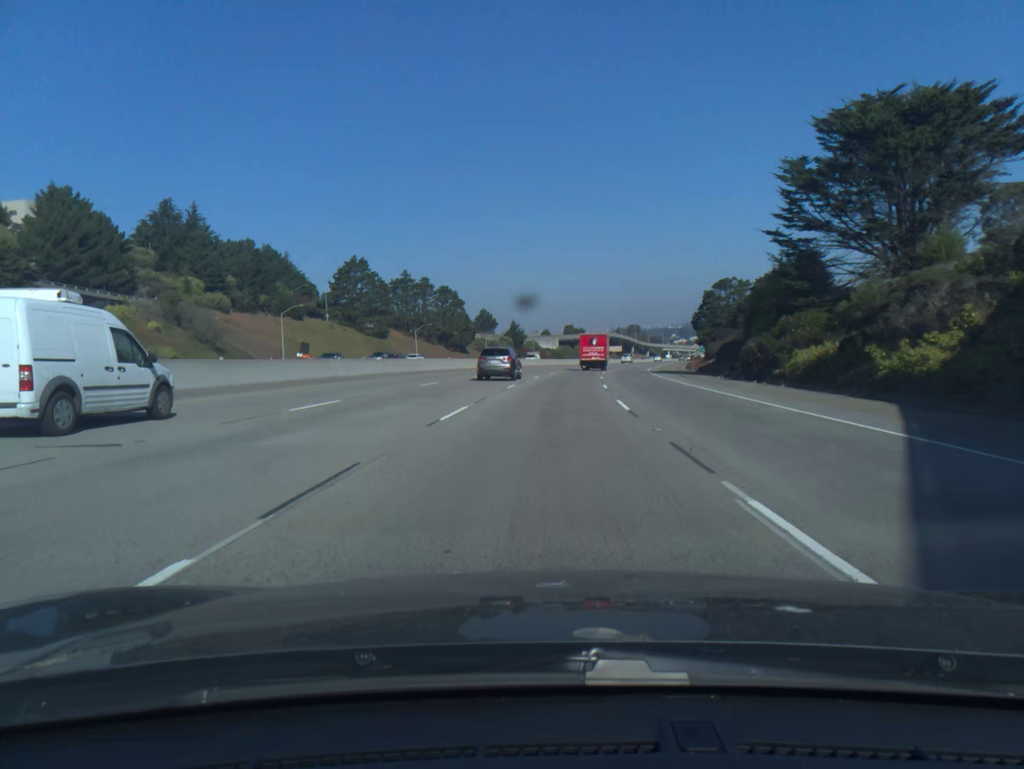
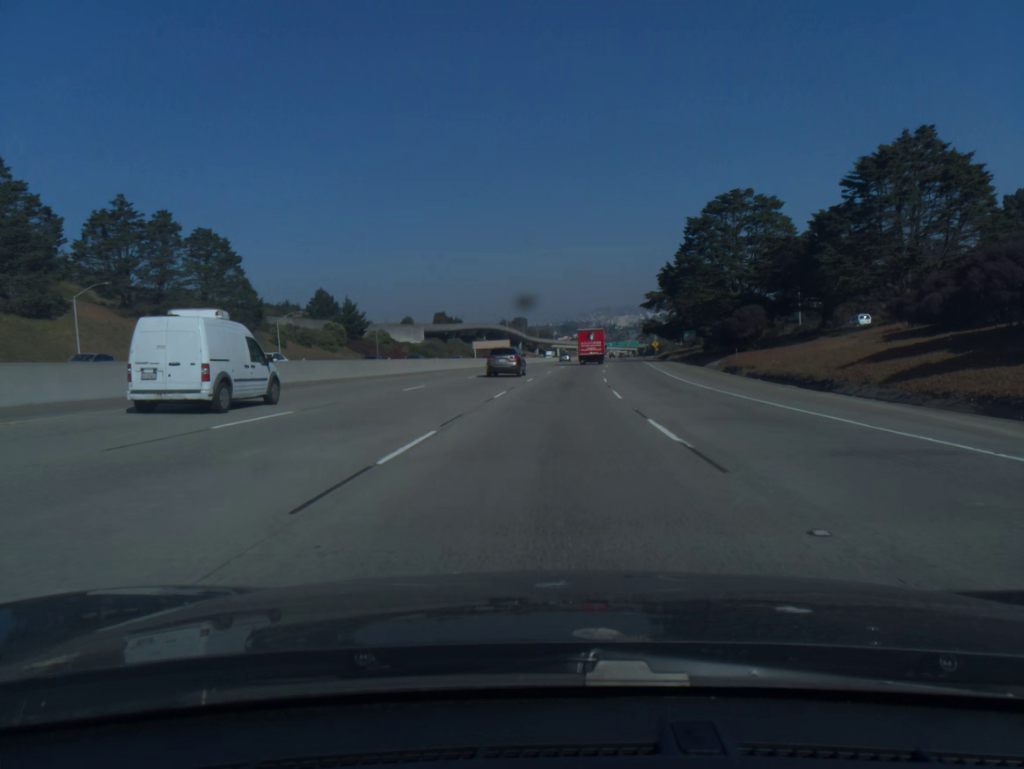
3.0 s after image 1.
(+6.7, +90.7) m; +9°
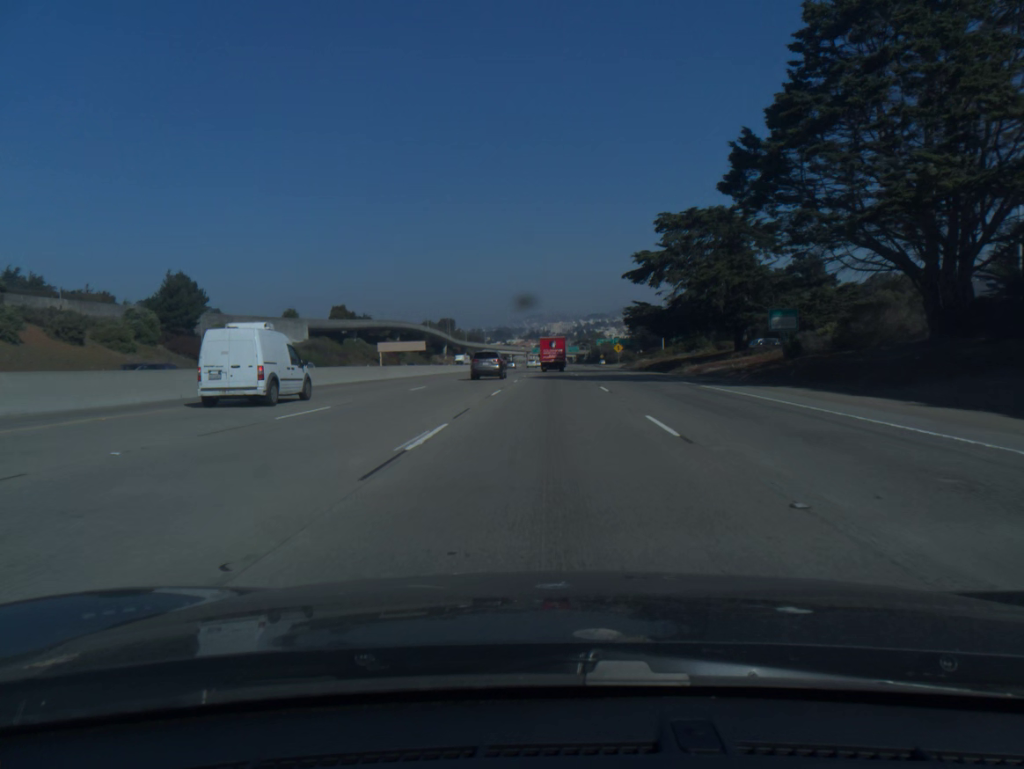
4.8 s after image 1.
(+2.4, +55.2) m; +5°
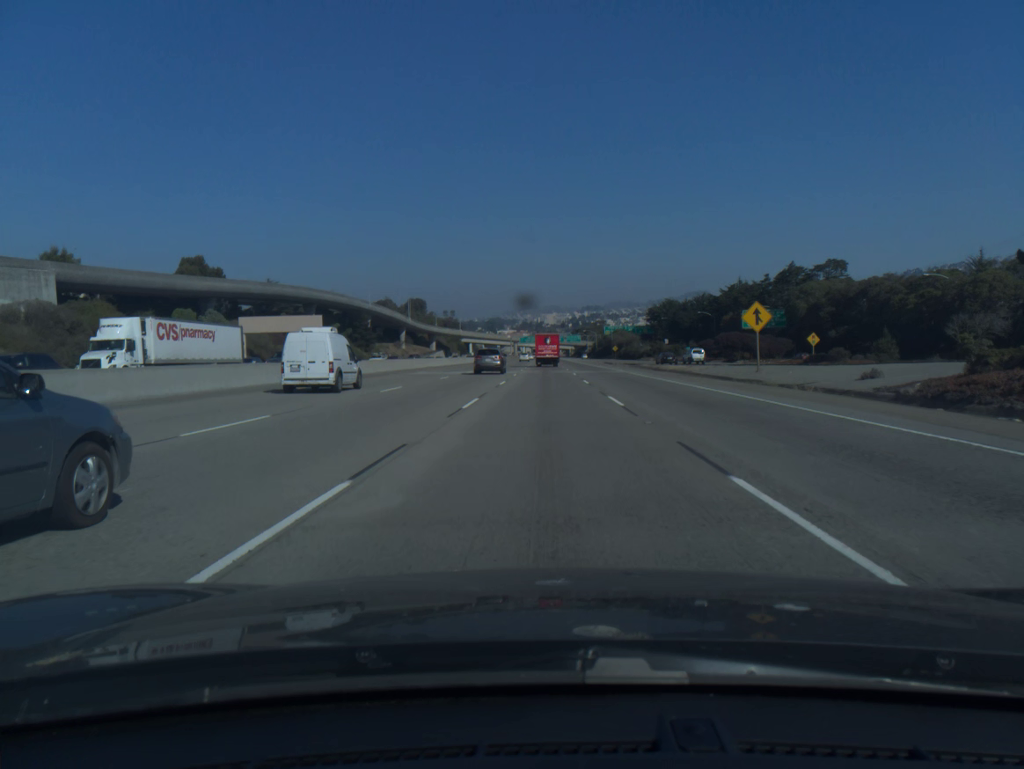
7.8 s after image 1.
(+1.3, +92.0) m; +1°
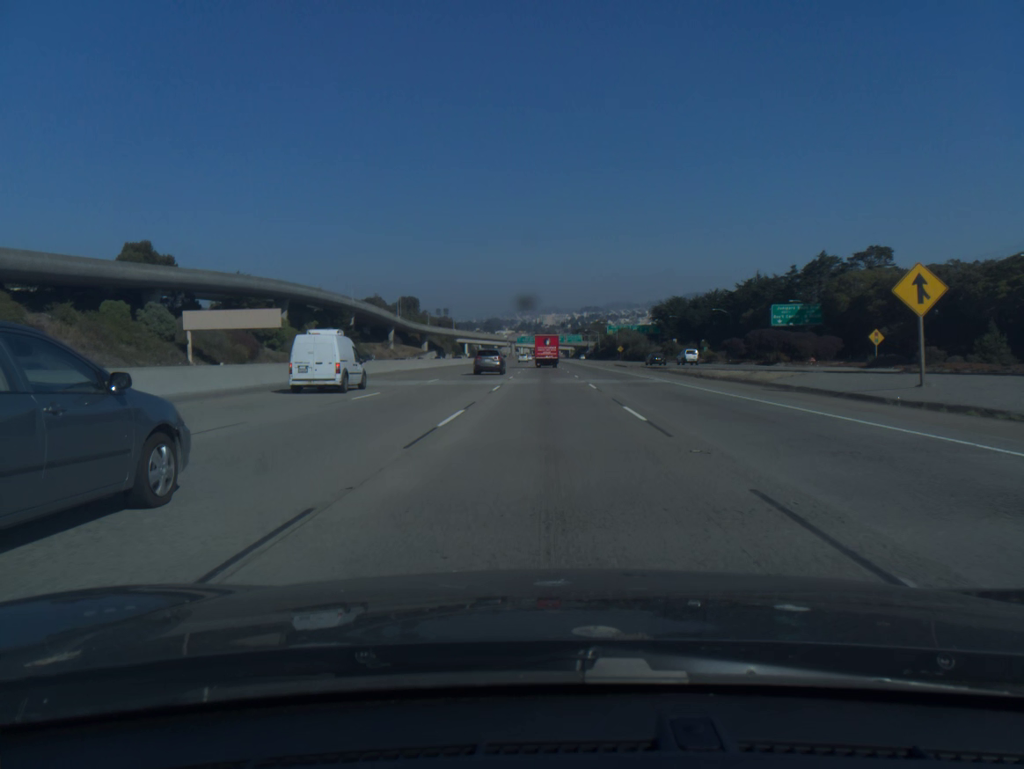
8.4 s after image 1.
(0.0, +18.6) m; 0°
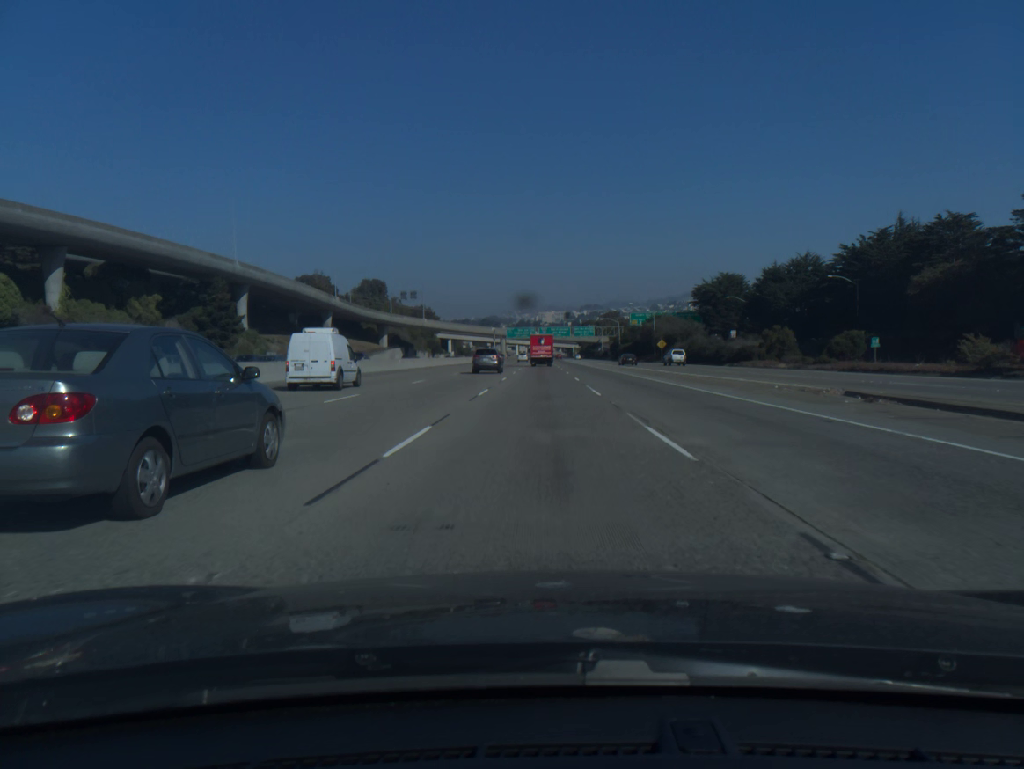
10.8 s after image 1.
(+0.2, +75.2) m; 0°
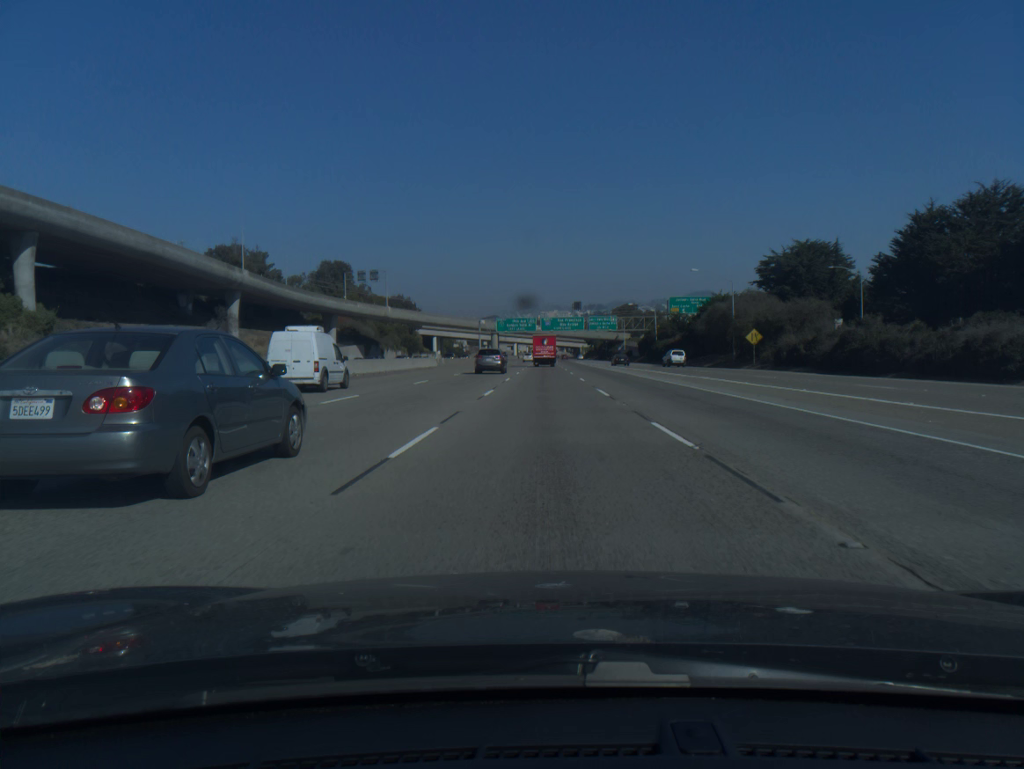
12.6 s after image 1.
(-0.2, +57.4) m; 0°
